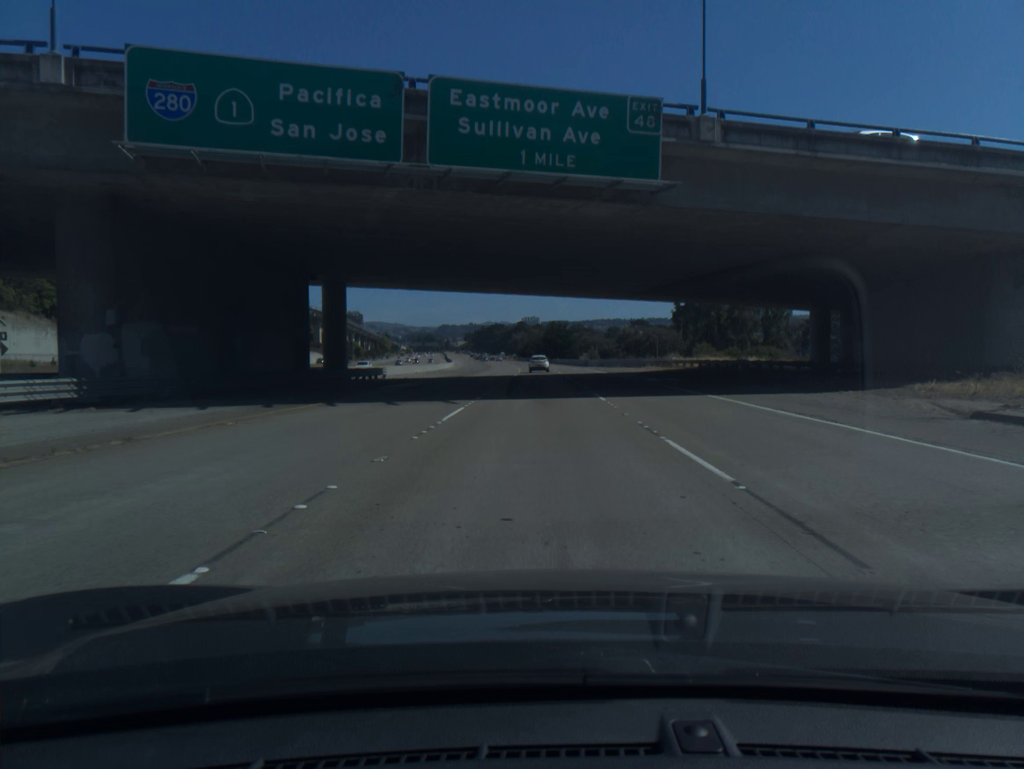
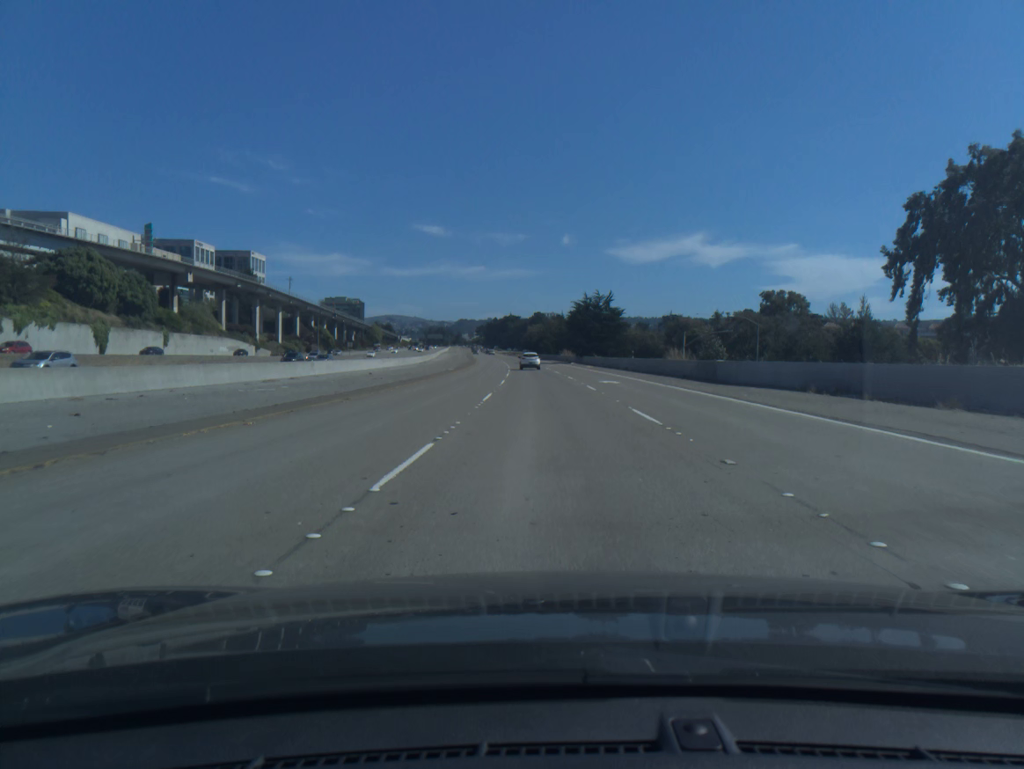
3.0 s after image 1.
(-0.6, +80.0) m; -1°
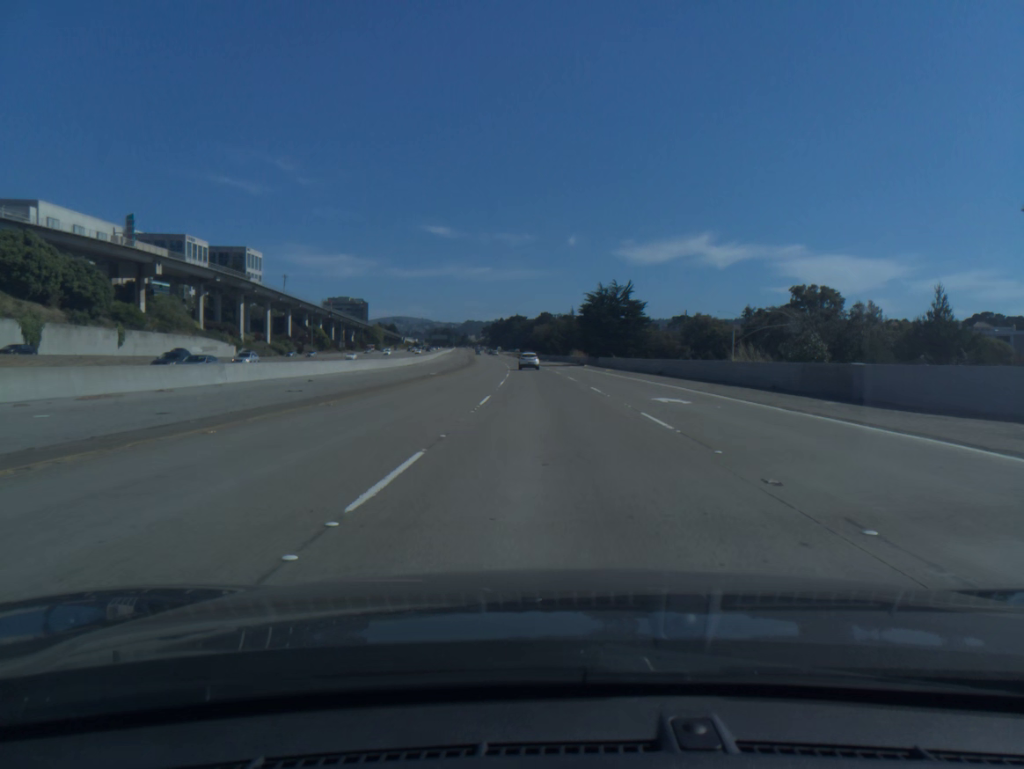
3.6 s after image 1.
(-0.1, +16.2) m; -1°
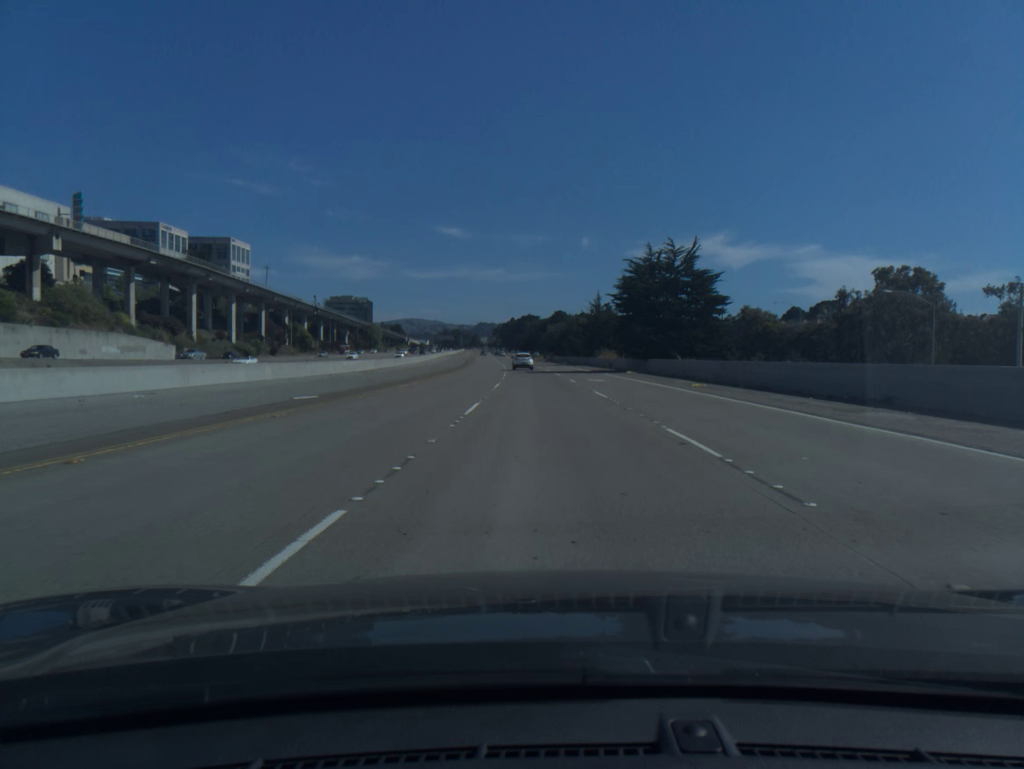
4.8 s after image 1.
(-0.3, +32.5) m; -1°
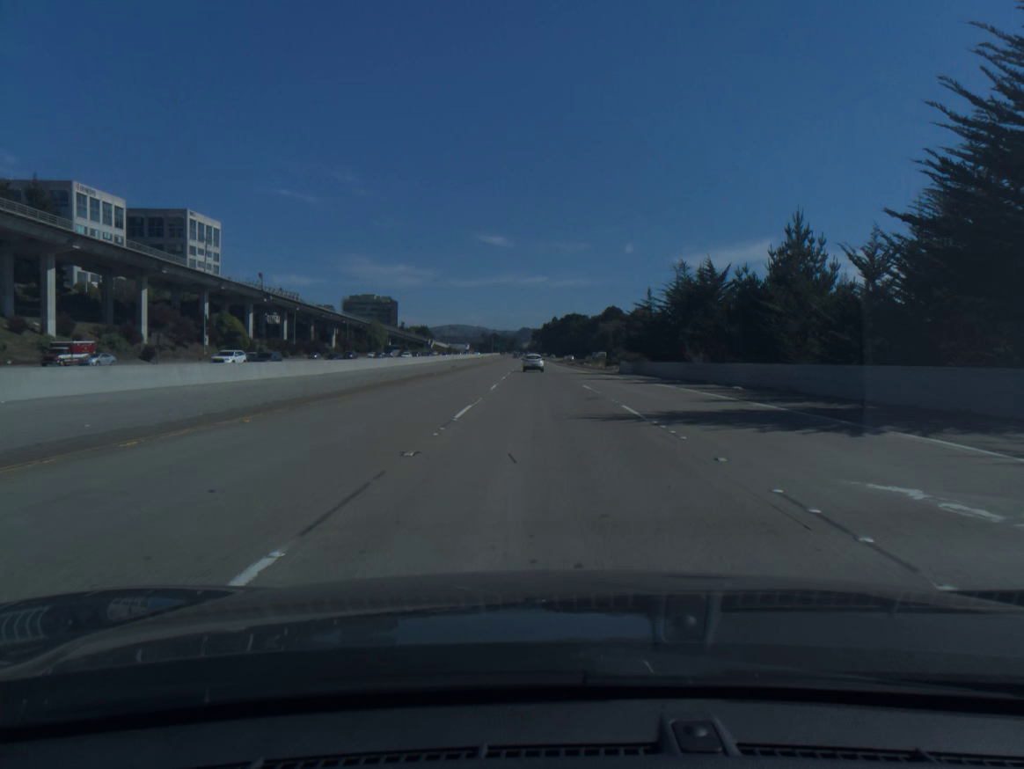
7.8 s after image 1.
(-2.3, +81.8) m; -3°
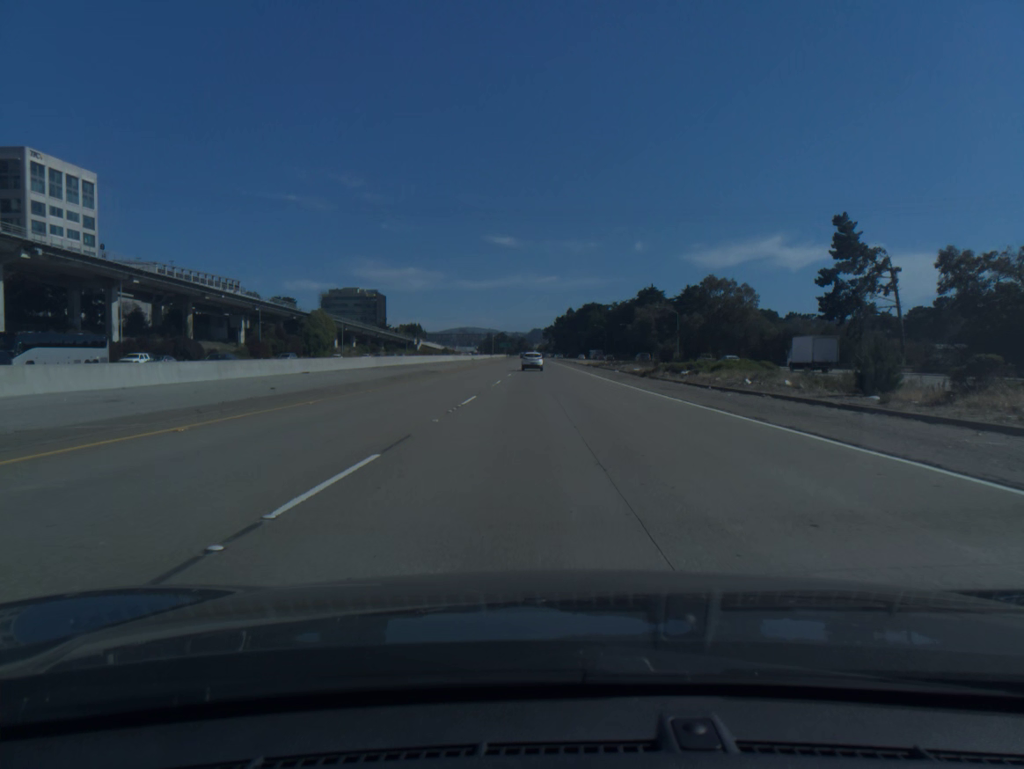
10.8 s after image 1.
(-0.8, +81.9) m; -1°
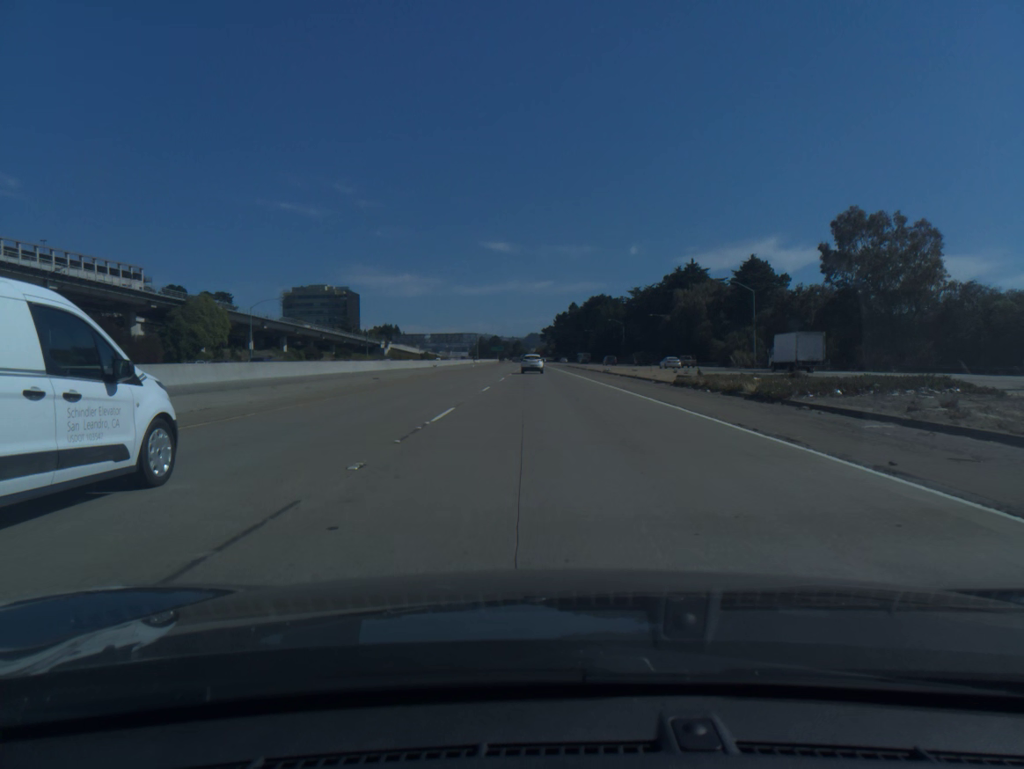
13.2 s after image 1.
(-0.3, +65.3) m; 0°
